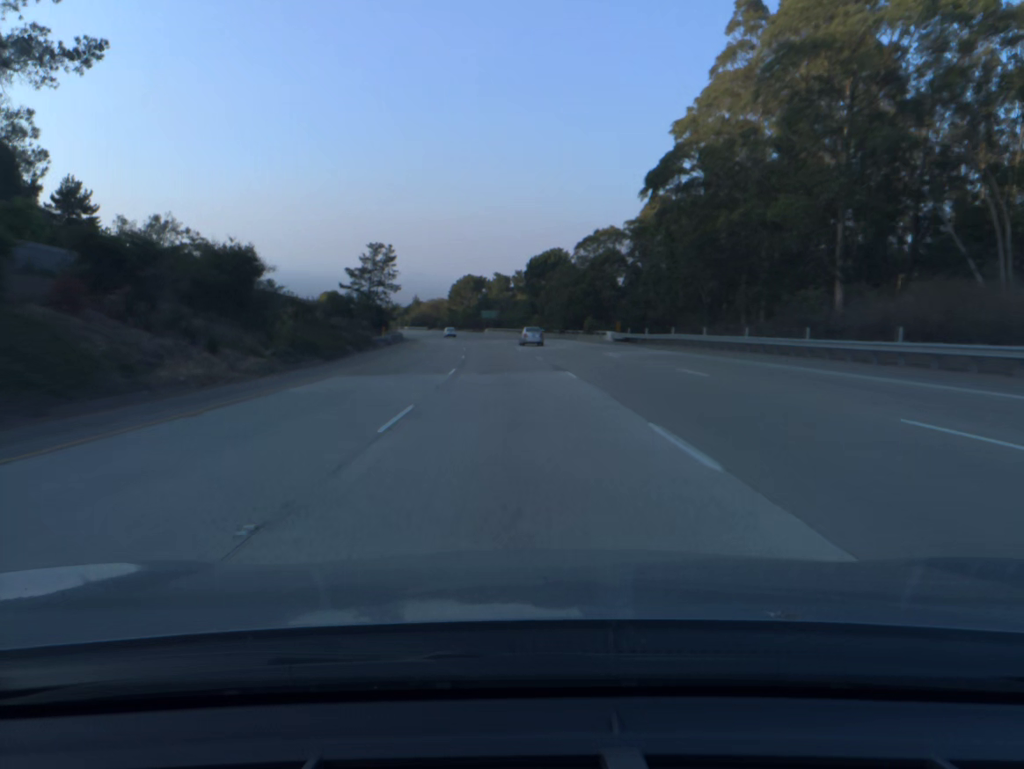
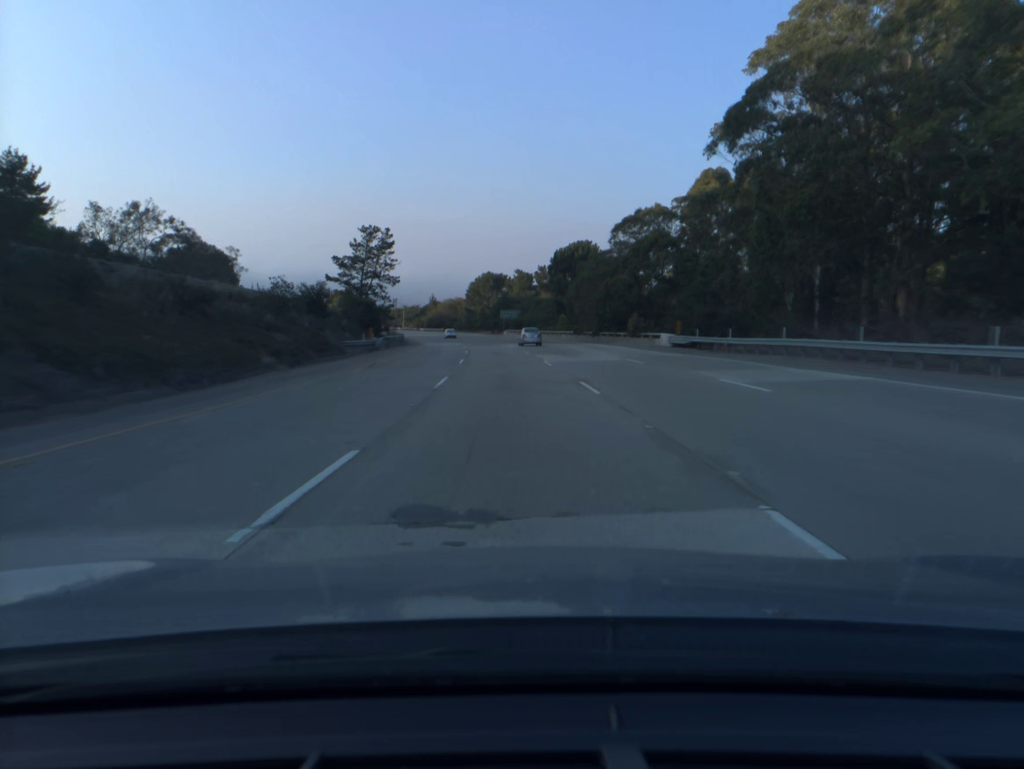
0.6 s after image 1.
(-0.3, +19.9) m; -2°
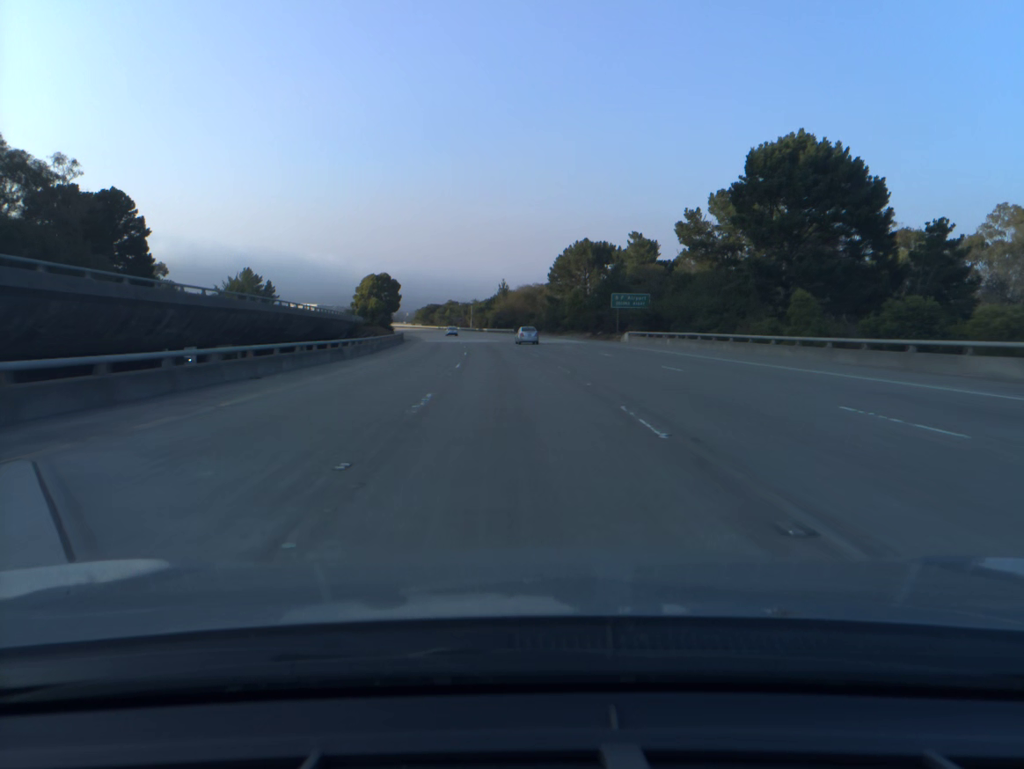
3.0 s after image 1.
(-4.6, +79.6) m; -7°
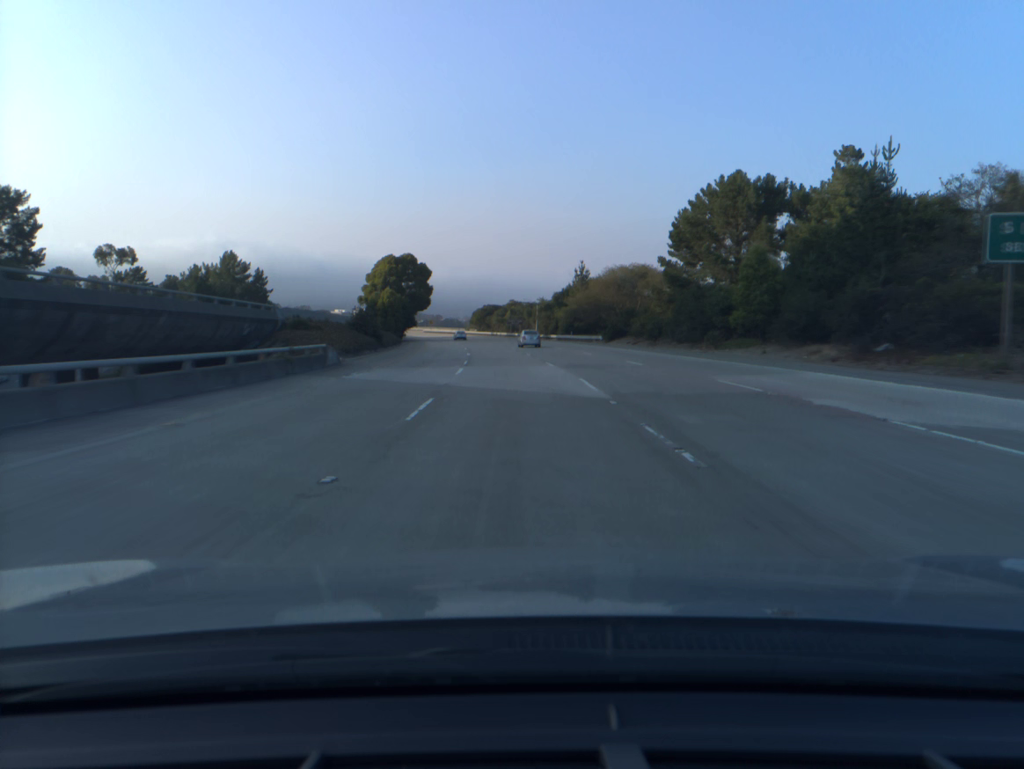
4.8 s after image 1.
(-2.5, +59.9) m; -5°
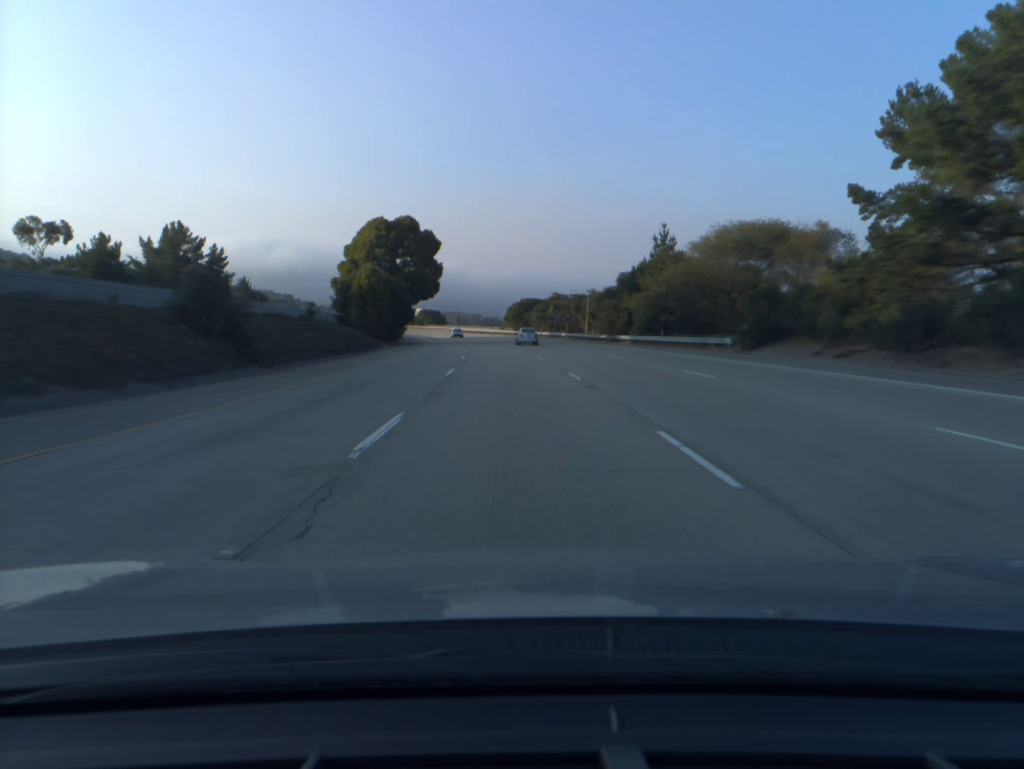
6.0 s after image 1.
(-1.1, +40.0) m; -3°
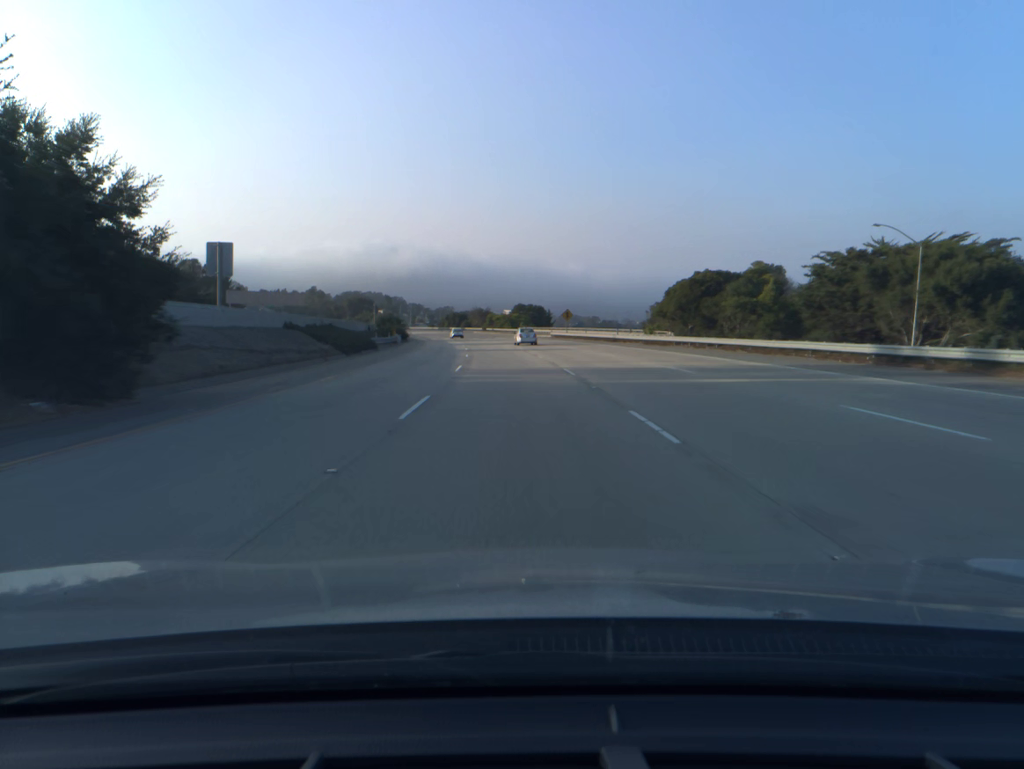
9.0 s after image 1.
(-6.8, +99.1) m; -8°
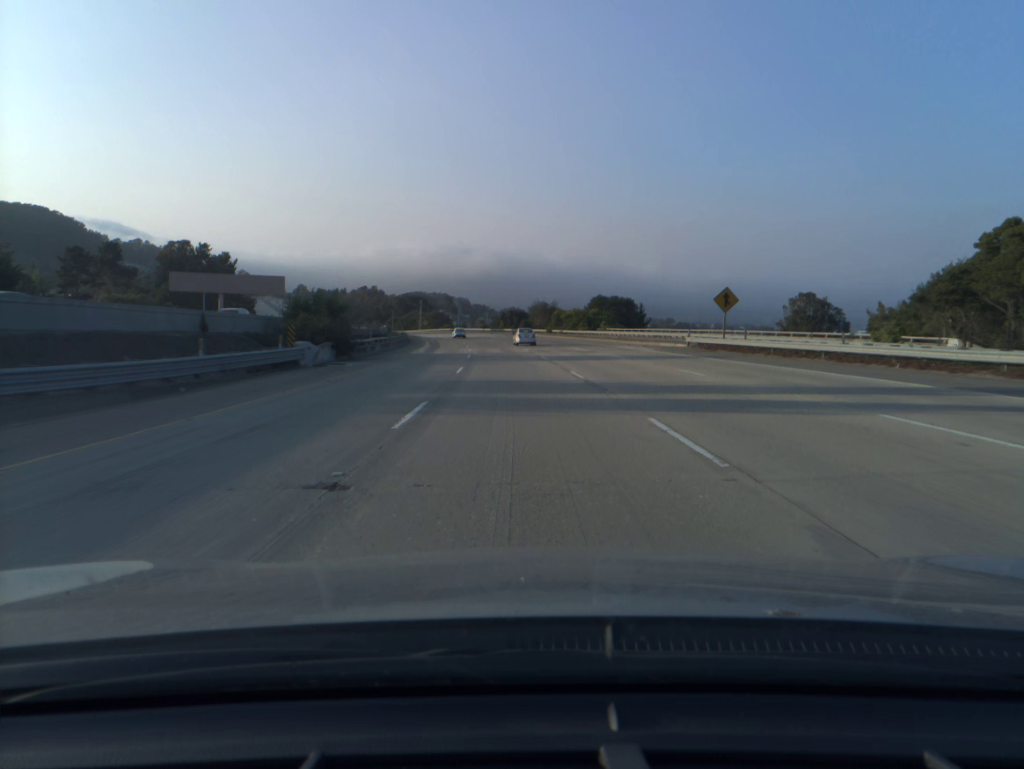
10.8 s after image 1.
(-2.5, +59.3) m; -5°
